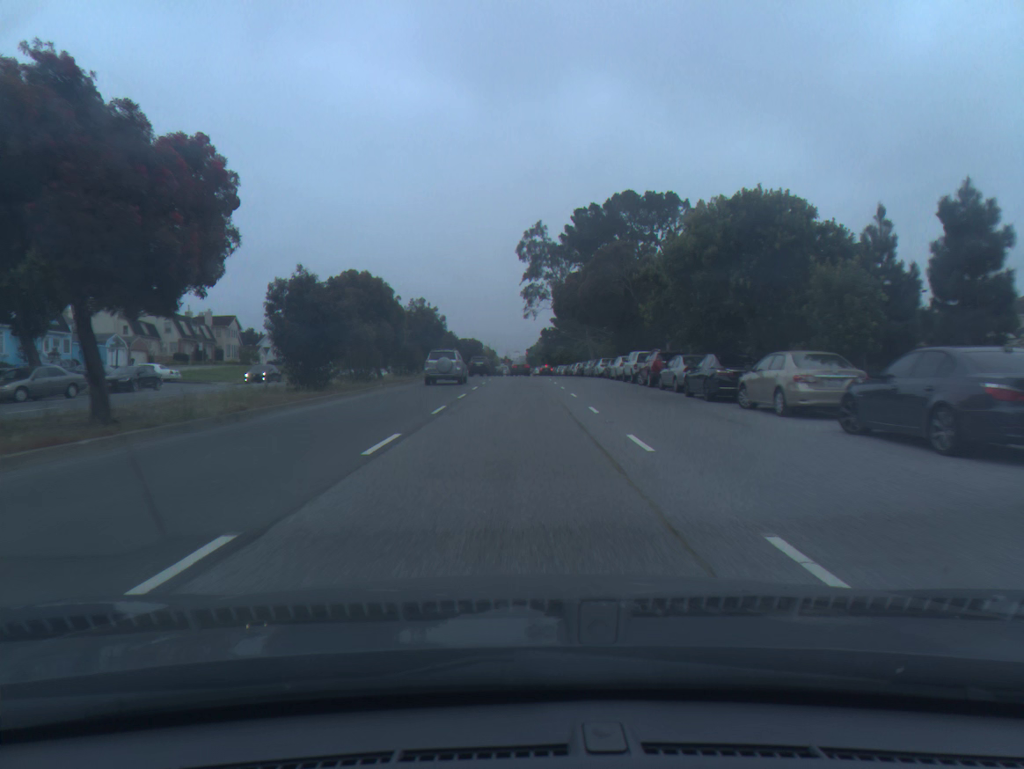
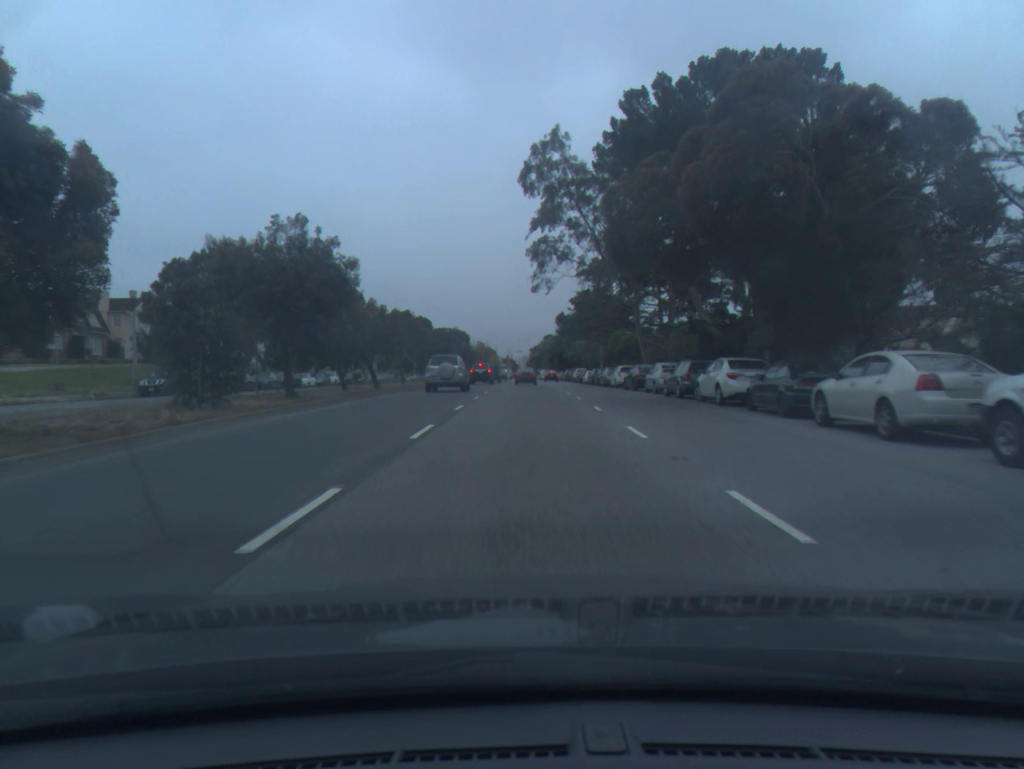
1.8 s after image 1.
(-0.2, +34.0) m; 0°
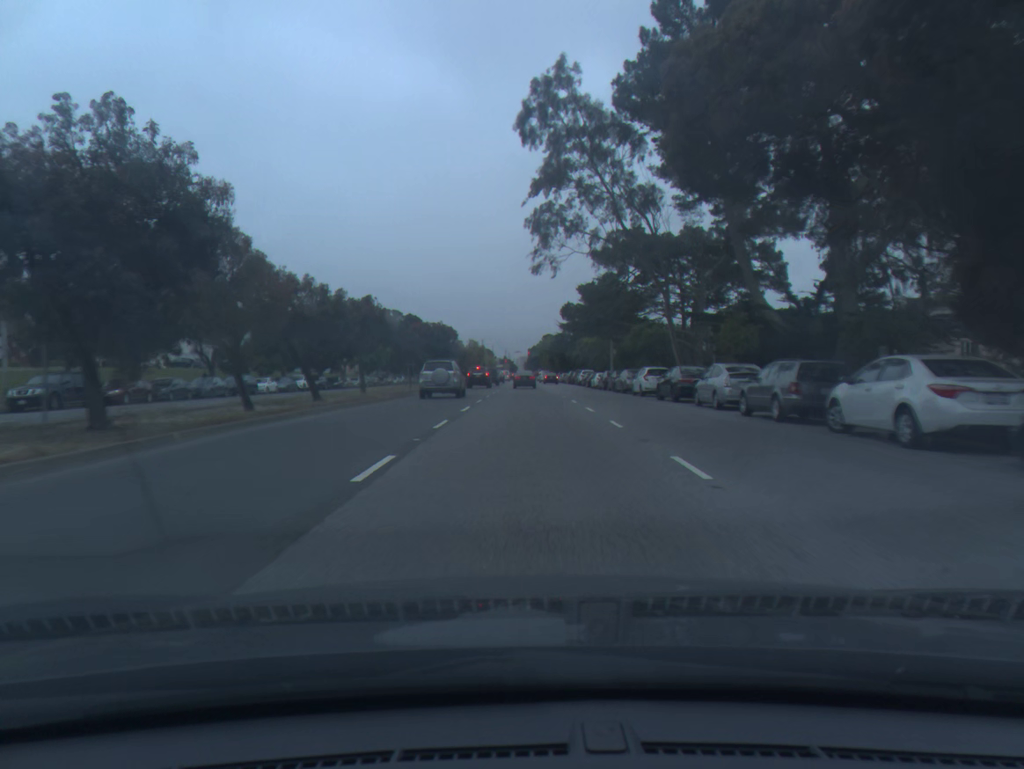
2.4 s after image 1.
(0.0, +11.5) m; 0°
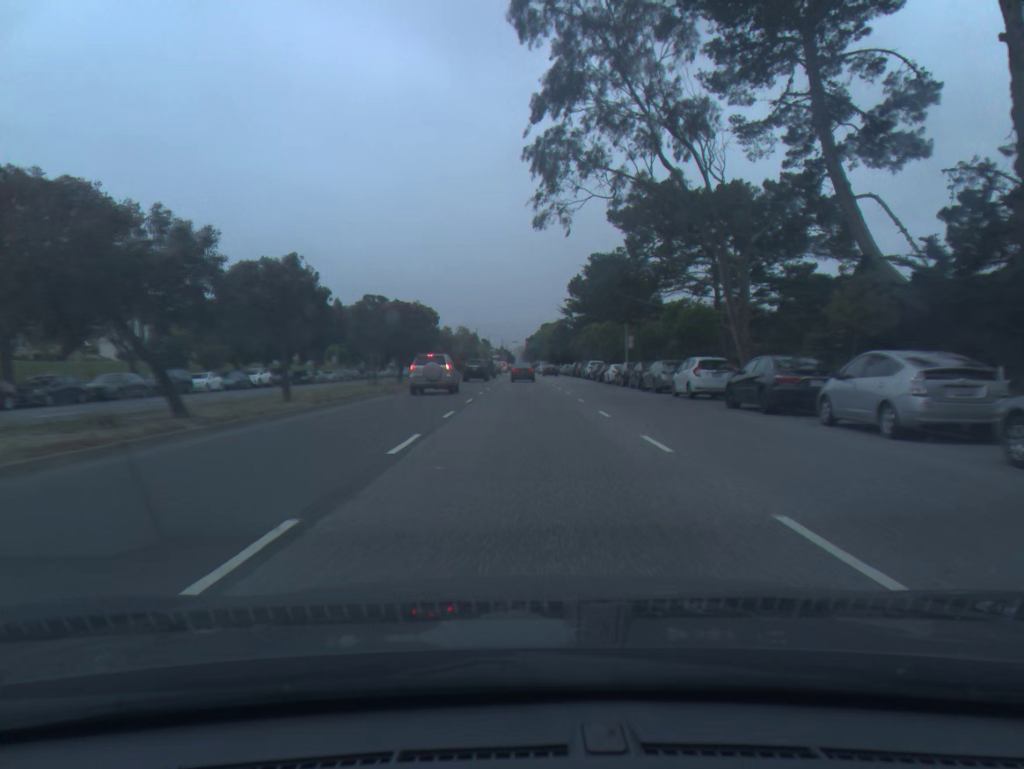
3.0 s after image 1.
(0.0, +11.6) m; 0°
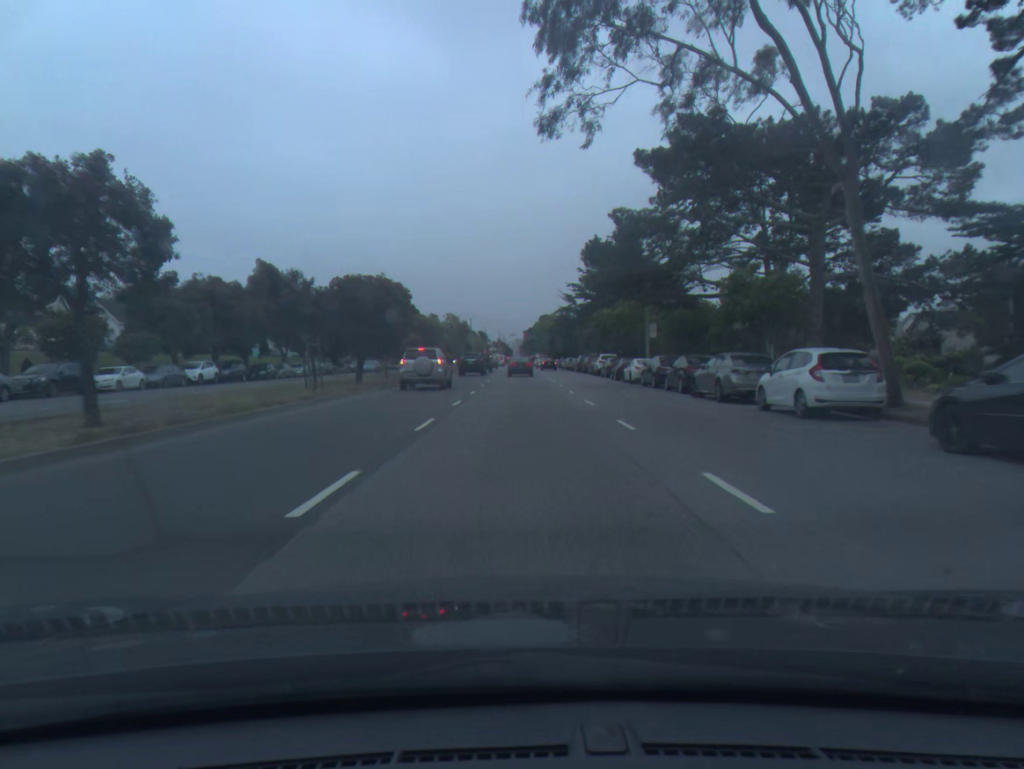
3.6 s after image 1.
(0.0, +11.6) m; 0°
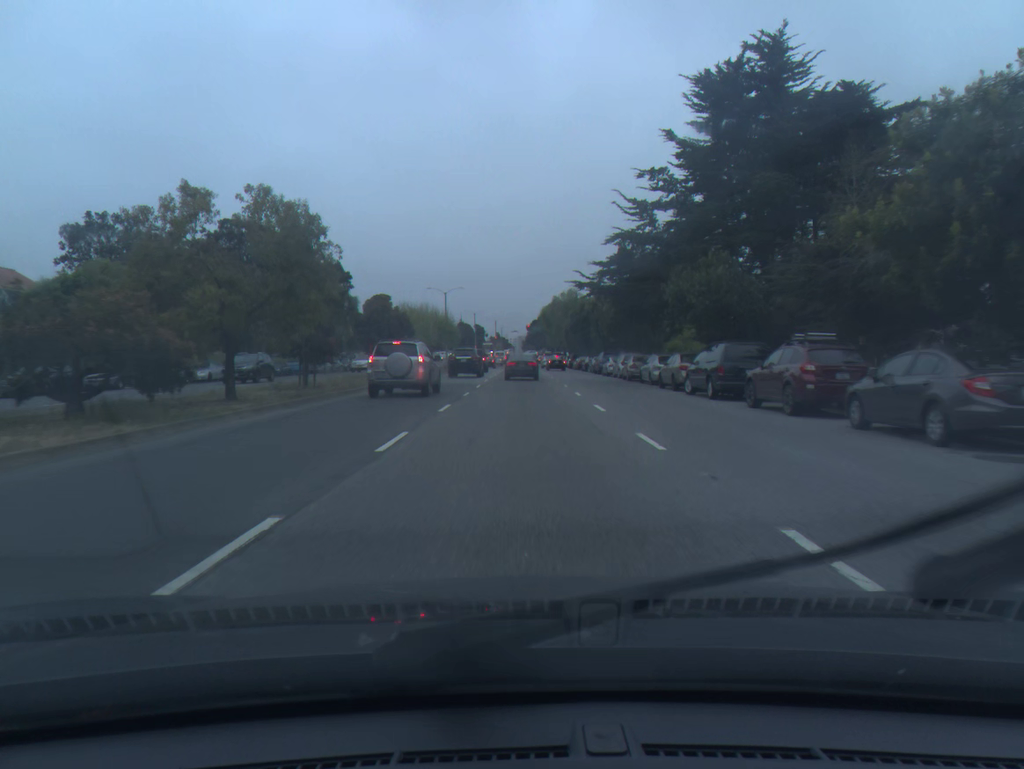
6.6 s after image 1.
(+0.1, +54.1) m; 0°
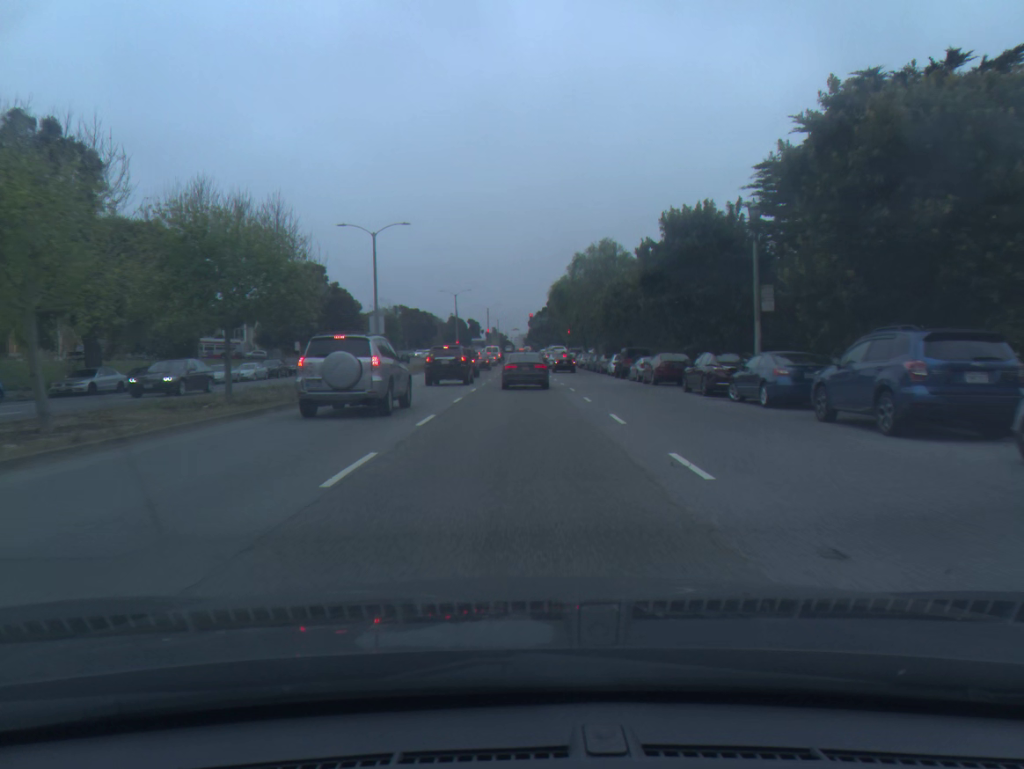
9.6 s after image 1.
(+0.1, +46.6) m; 0°
